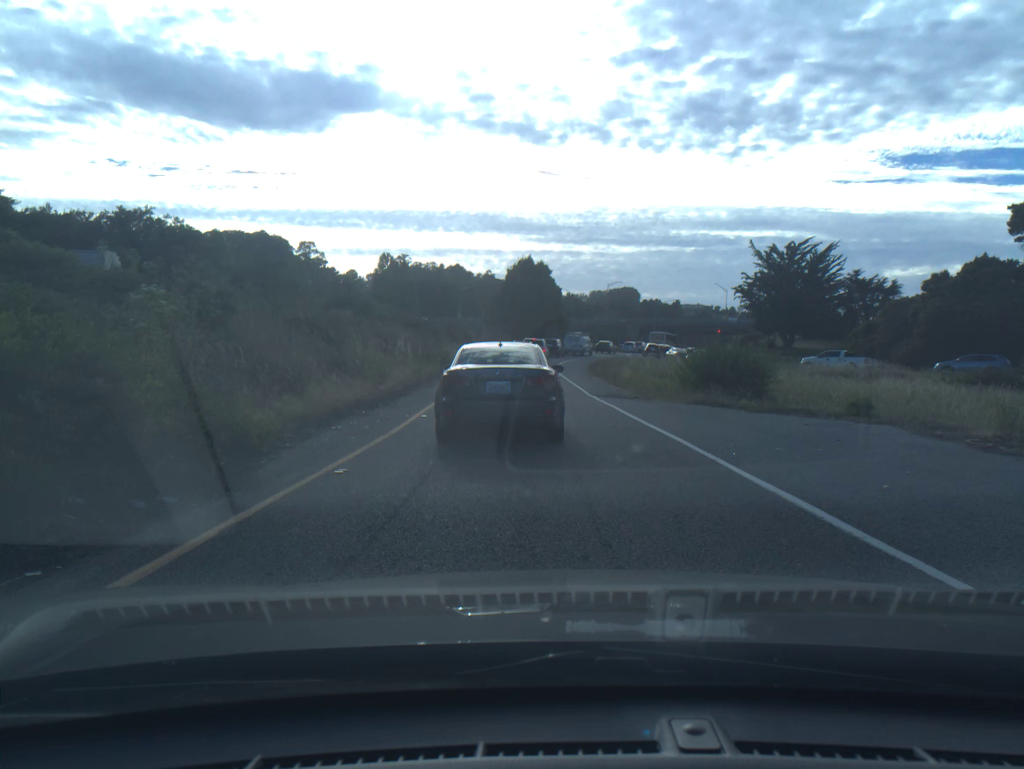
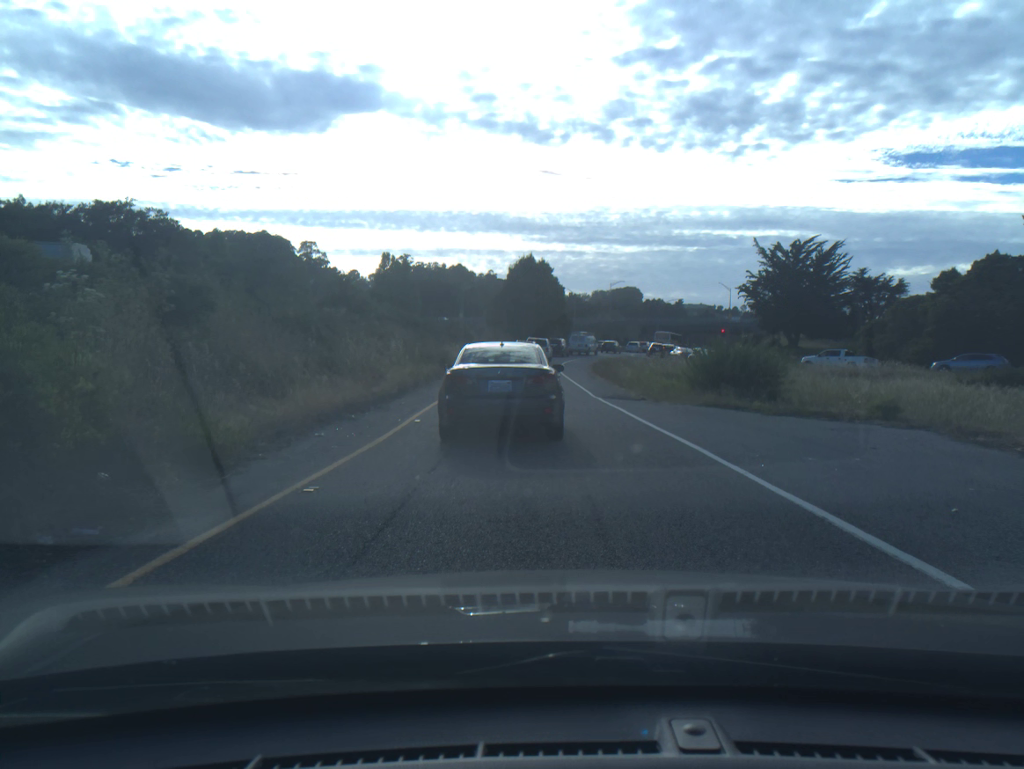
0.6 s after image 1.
(0.0, +1.2) m; 0°
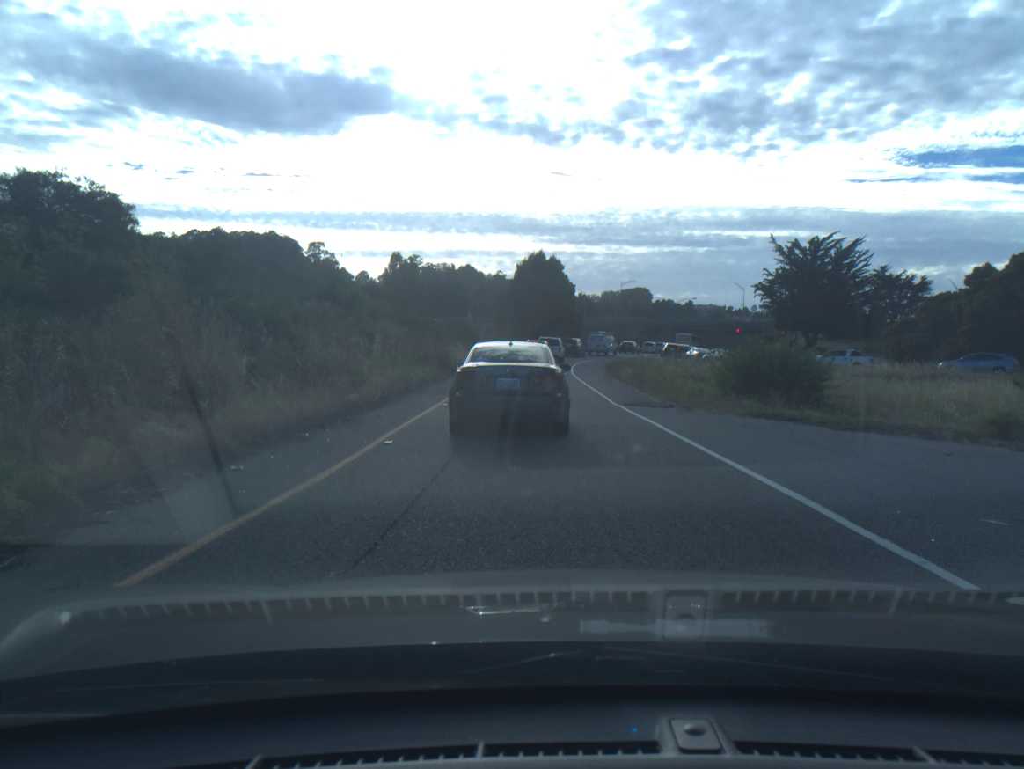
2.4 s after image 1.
(0.0, +3.6) m; -1°
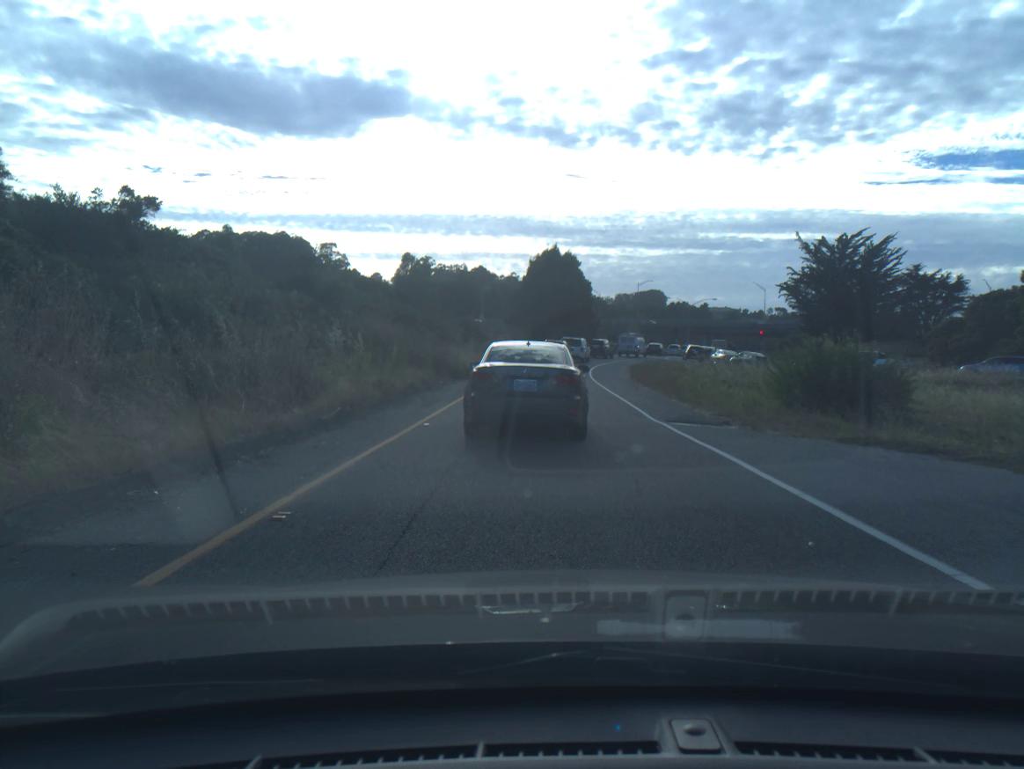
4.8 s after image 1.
(-0.1, +5.0) m; -1°
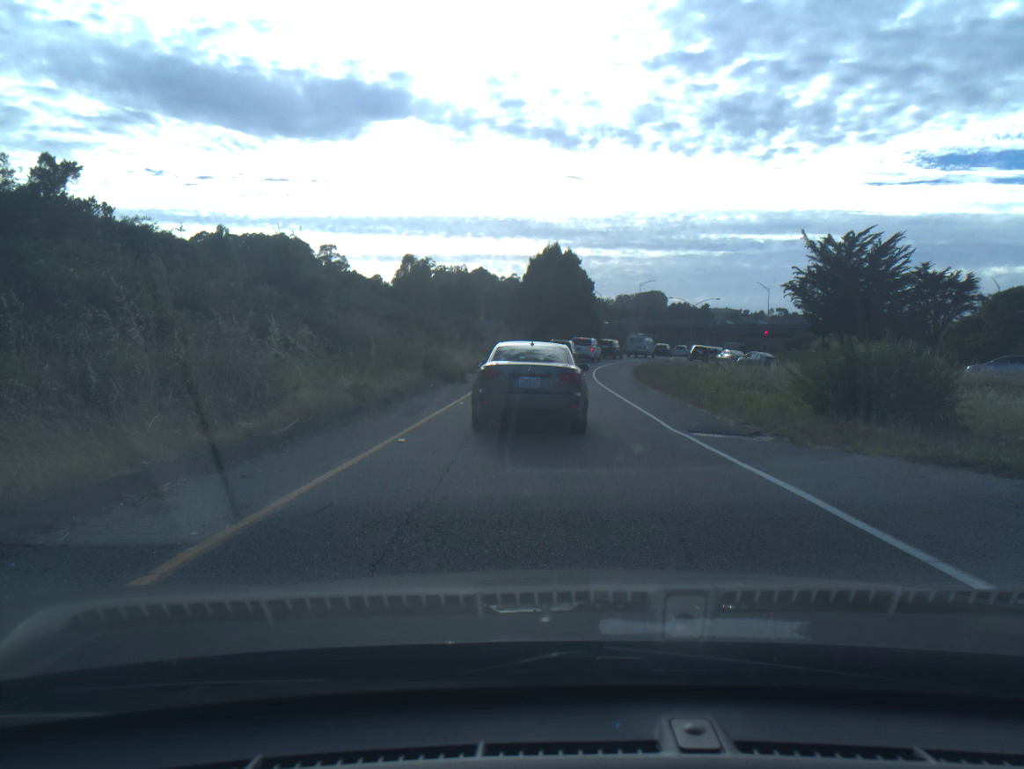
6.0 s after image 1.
(0.0, +2.4) m; +1°
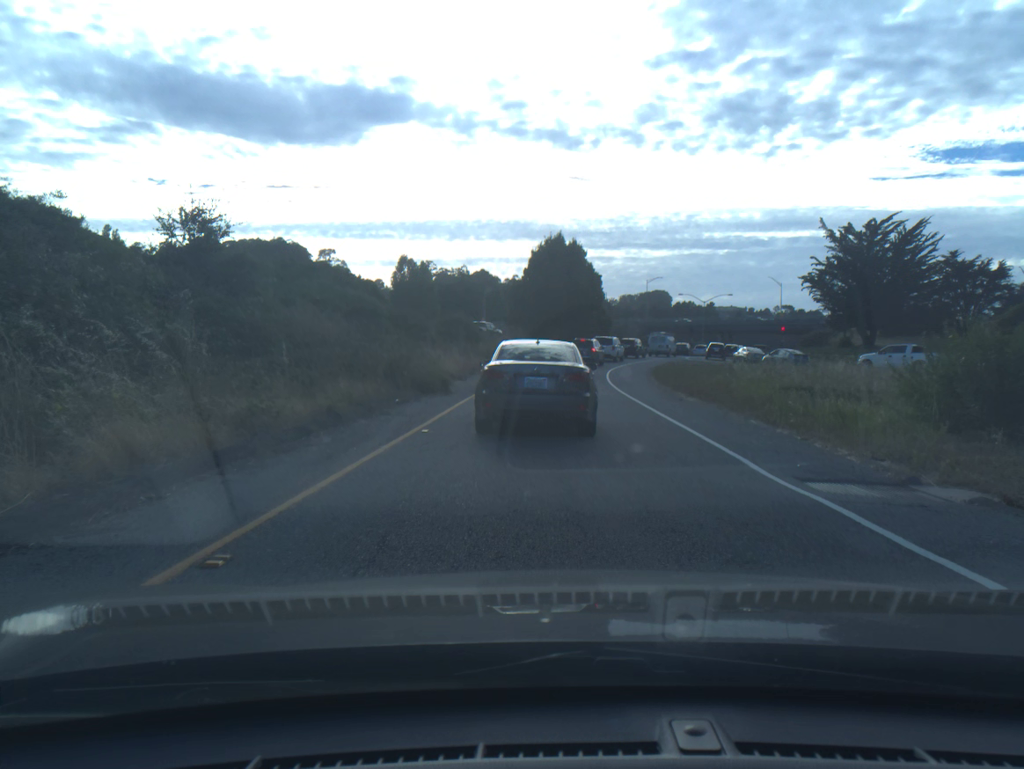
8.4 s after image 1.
(-0.1, +6.1) m; -1°
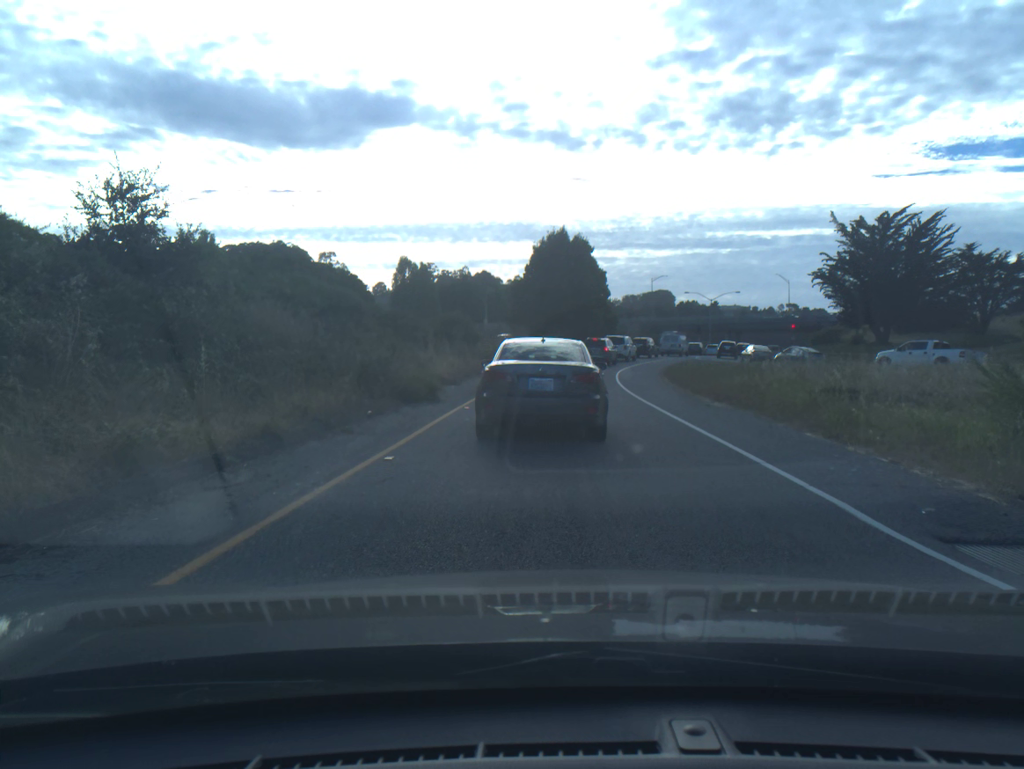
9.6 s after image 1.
(0.0, +3.1) m; 0°
